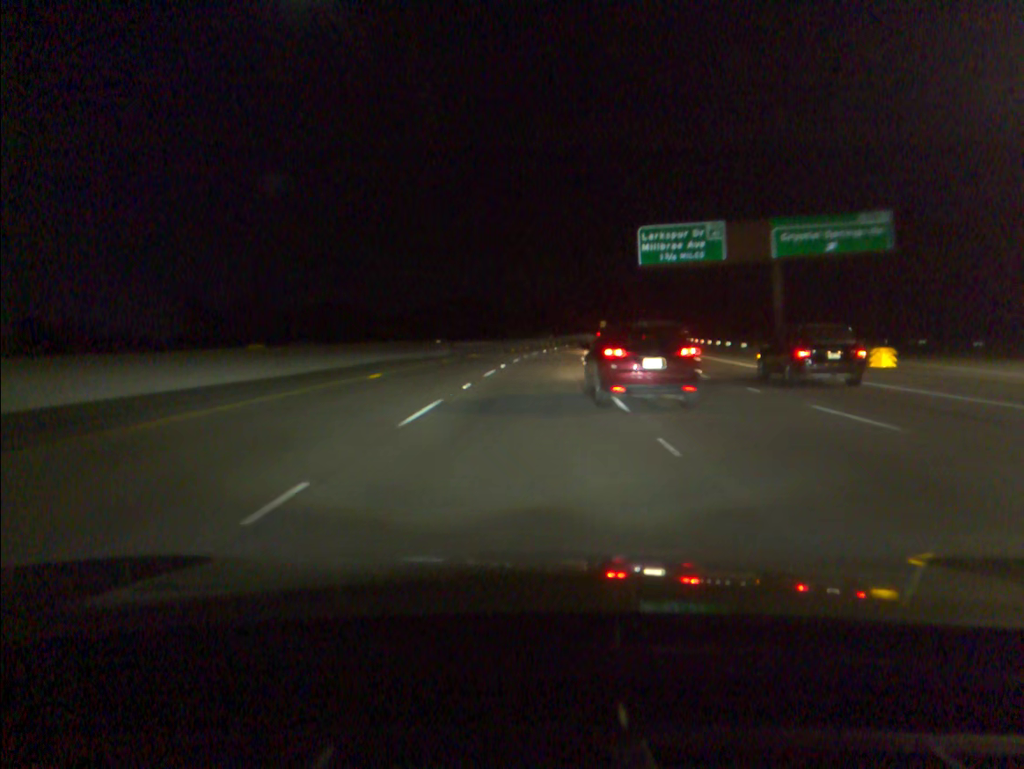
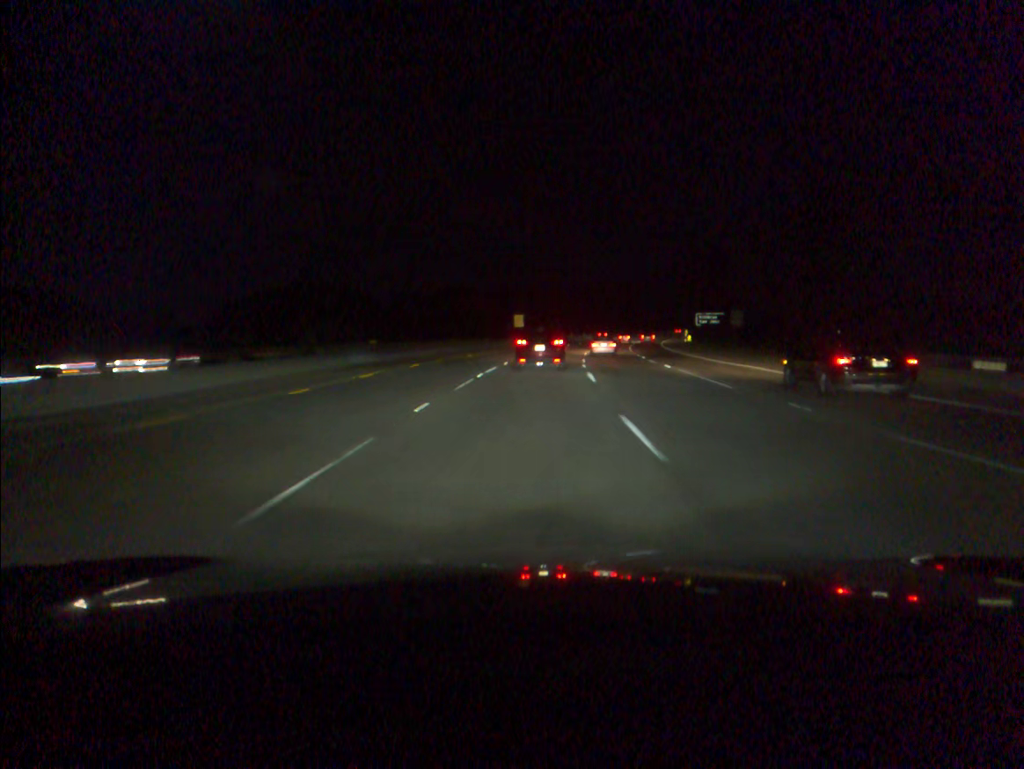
(+6.2, +91.0) m; +7°
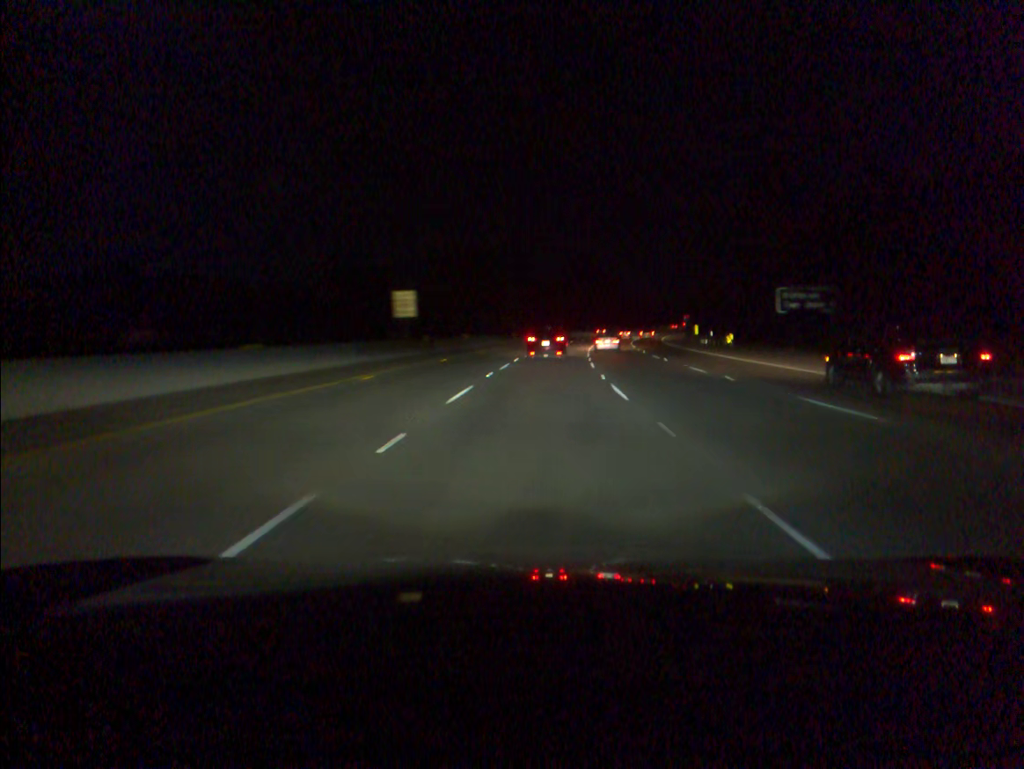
(+2.0, +54.9) m; +5°
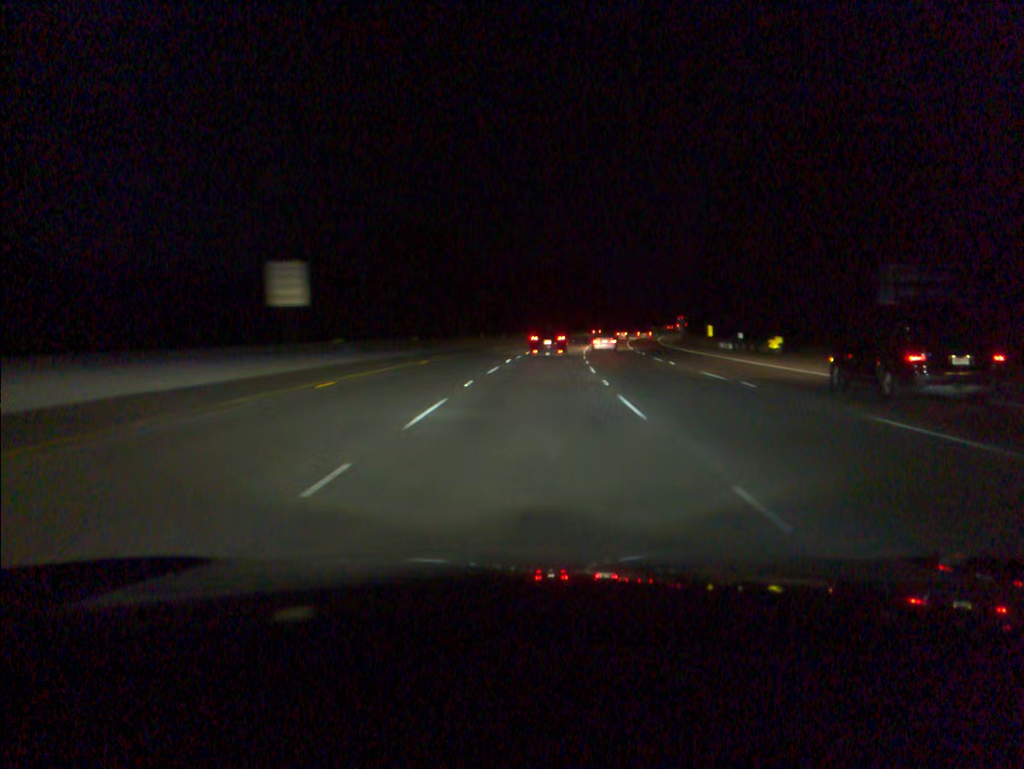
(+0.3, +18.3) m; +2°
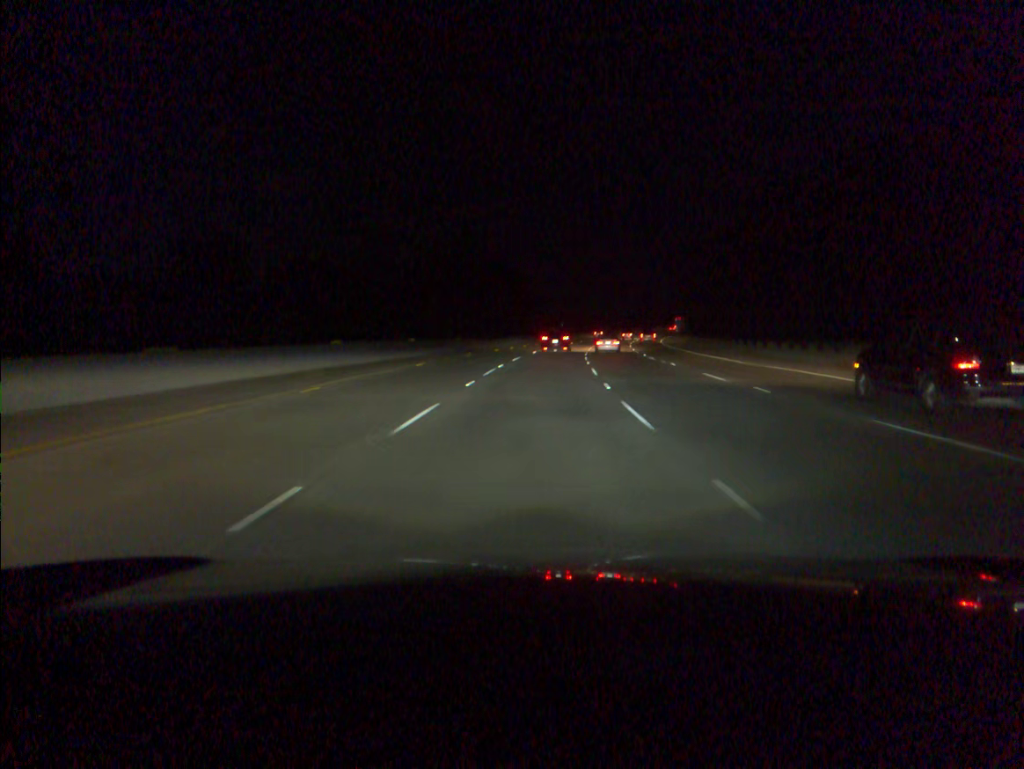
(+3.8, +73.0) m; +6°
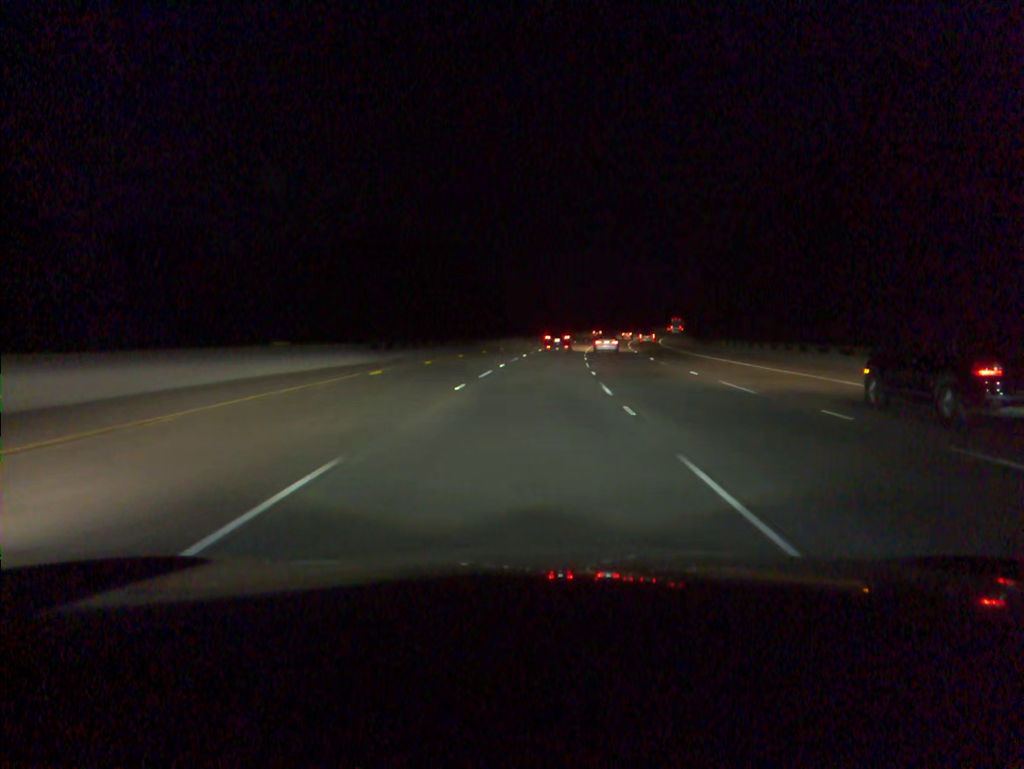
(+1.1, +36.4) m; +3°
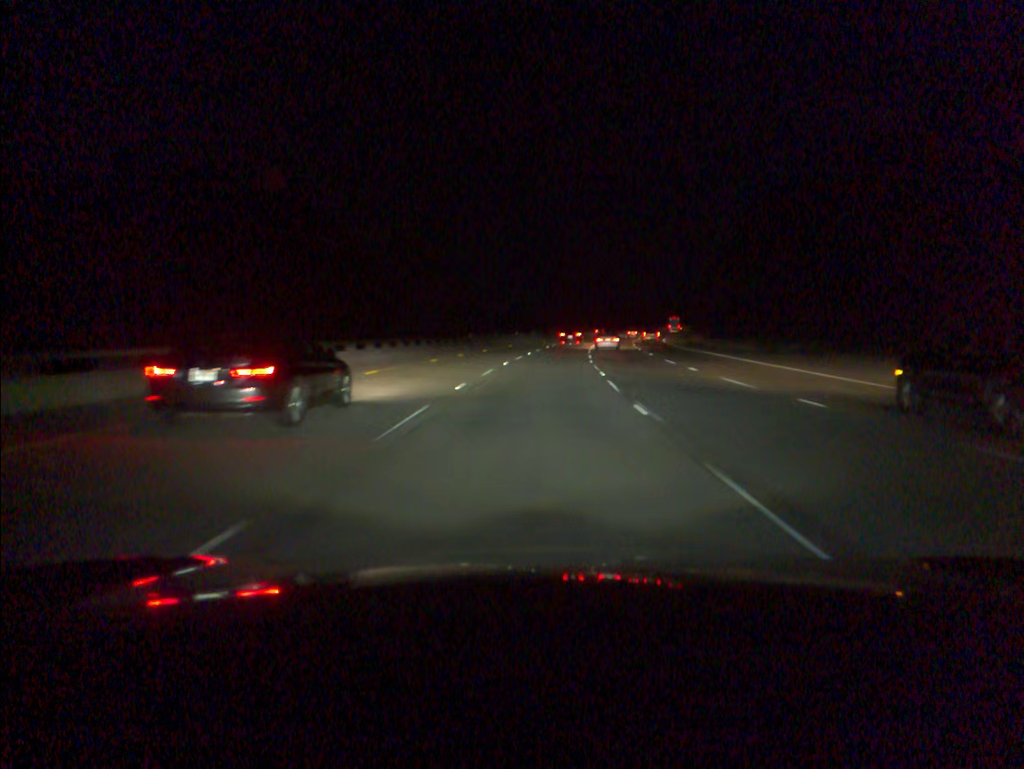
(+3.8, +72.9) m; +6°
